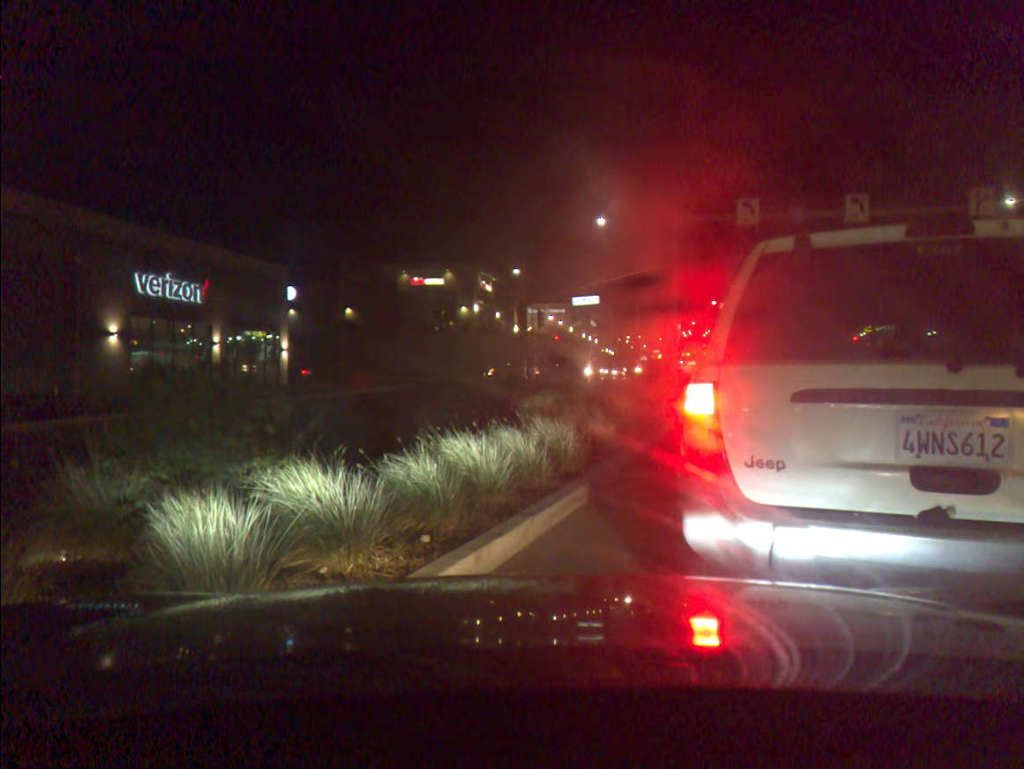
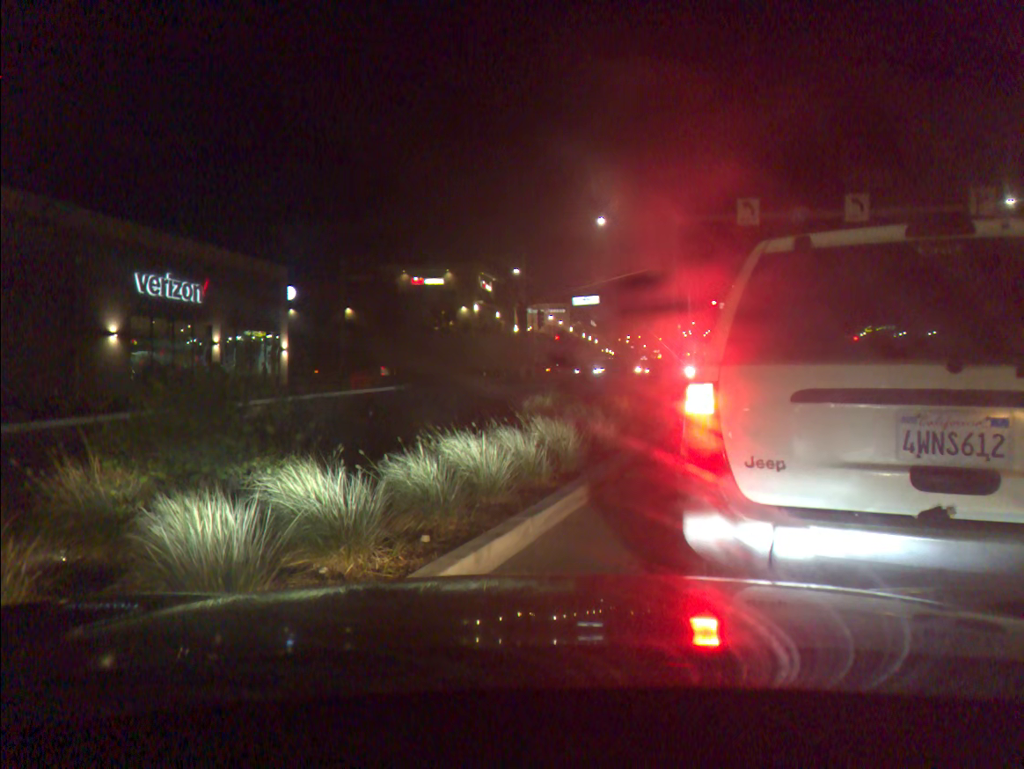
(0.0, 0.0) m; 0°
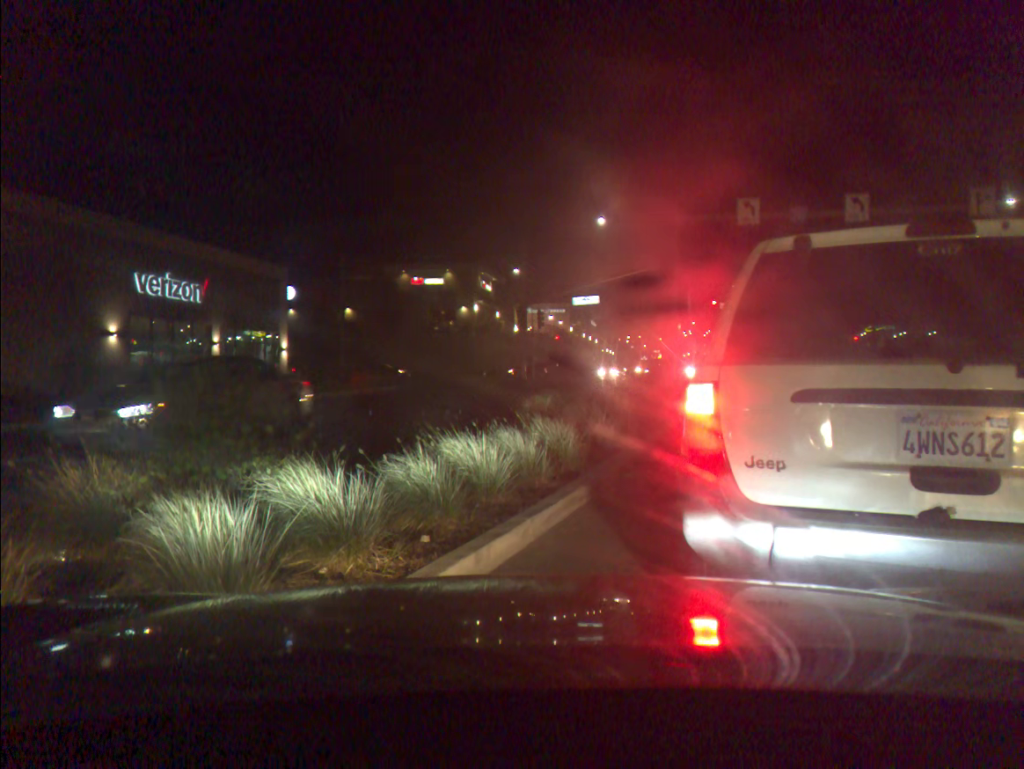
(0.0, 0.0) m; 0°
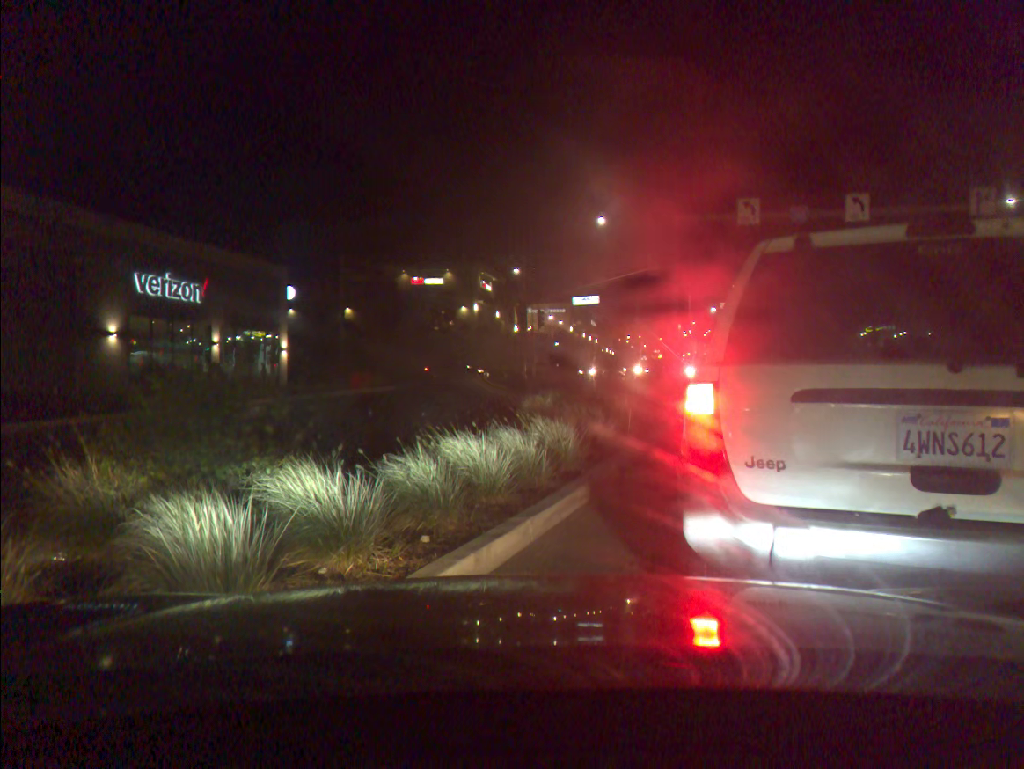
(0.0, 0.0) m; 0°
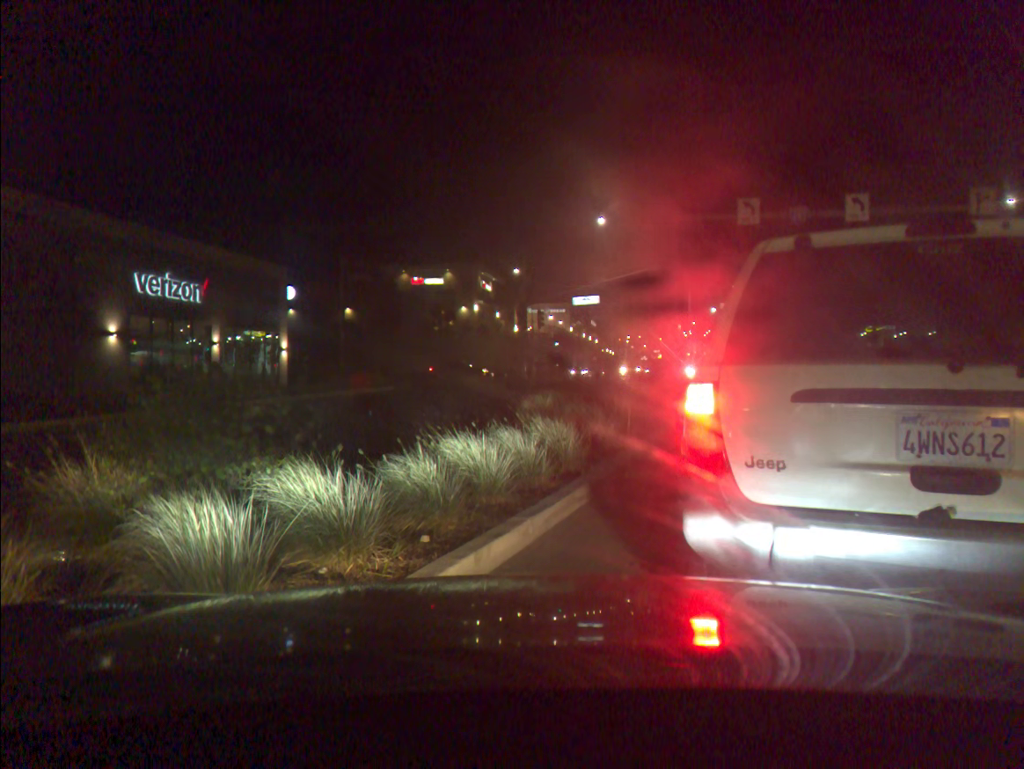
(0.0, 0.0) m; 0°
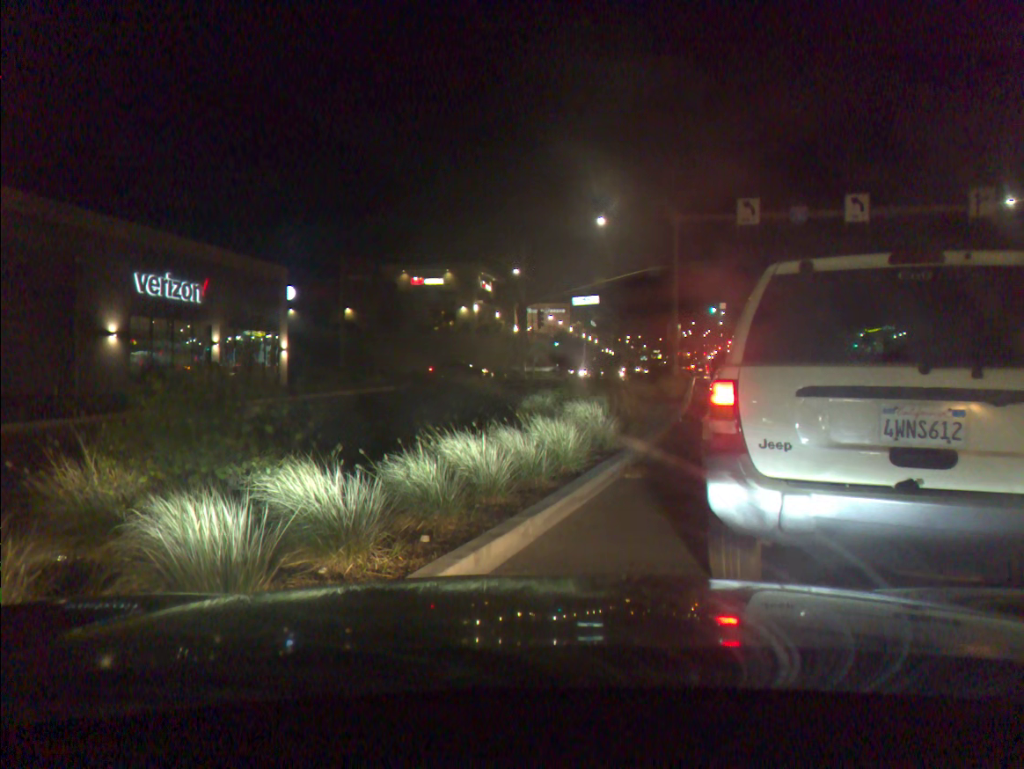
(0.0, 0.0) m; 0°
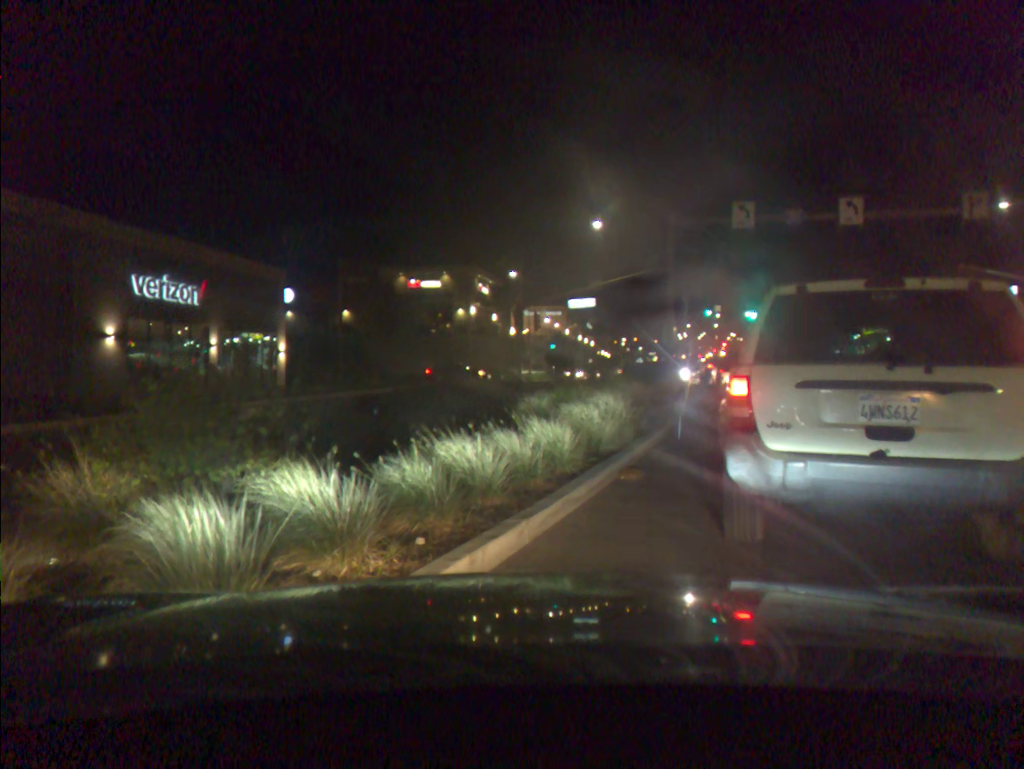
(0.0, 0.0) m; 0°
